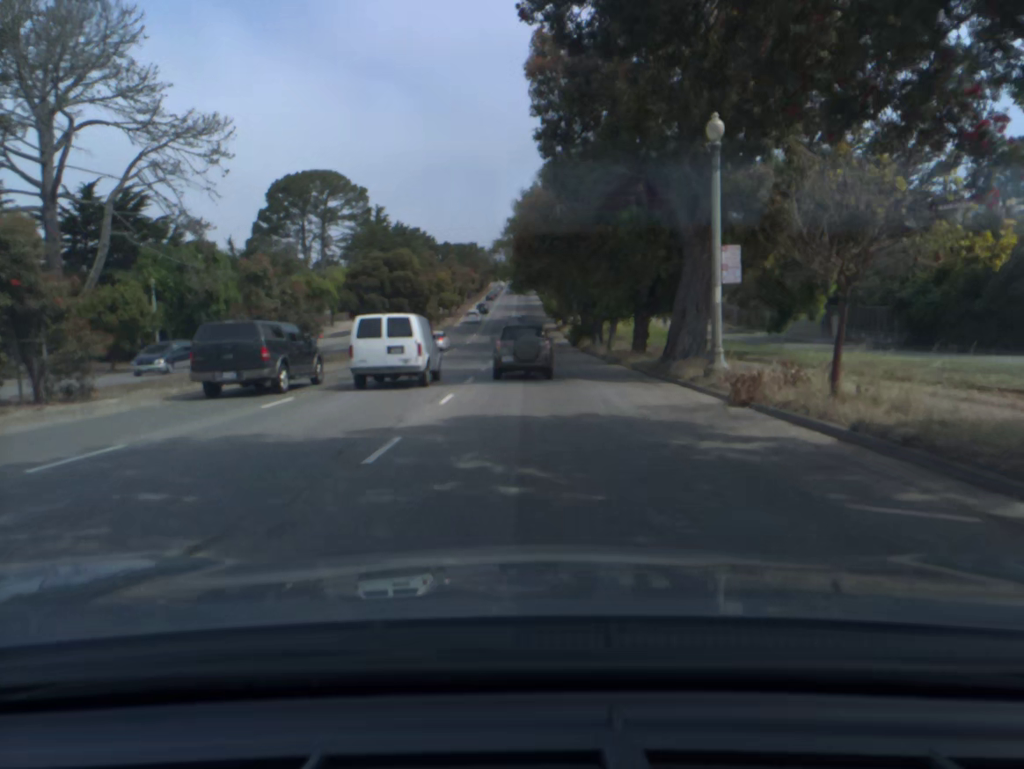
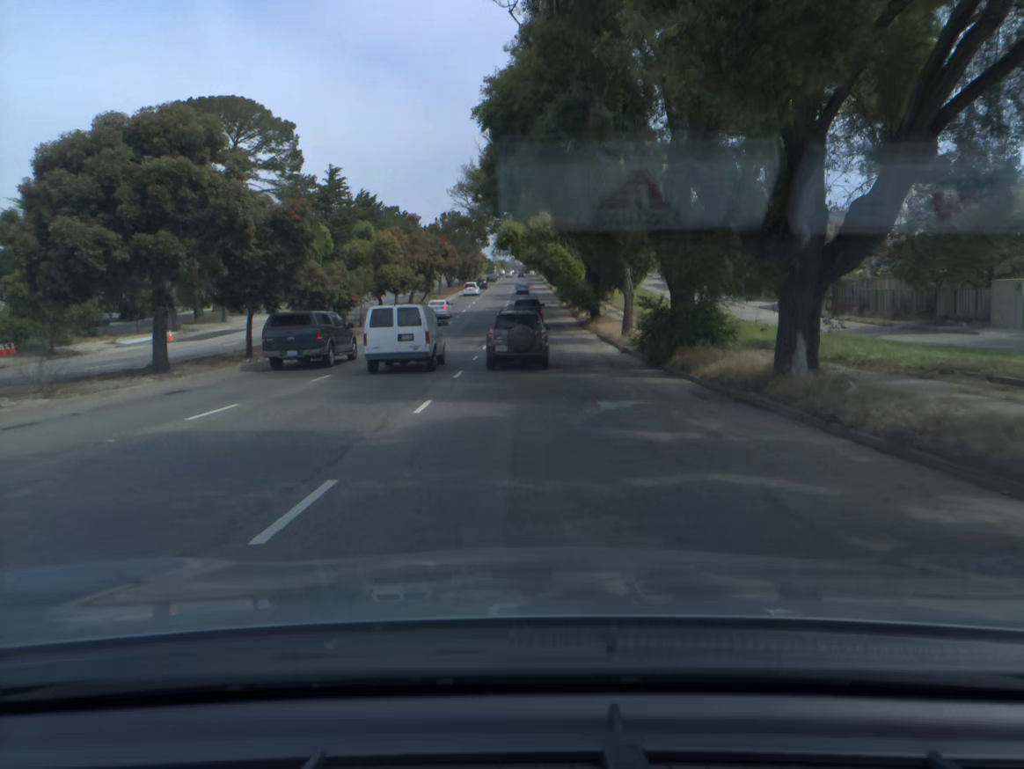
(+0.1, +39.0) m; 0°
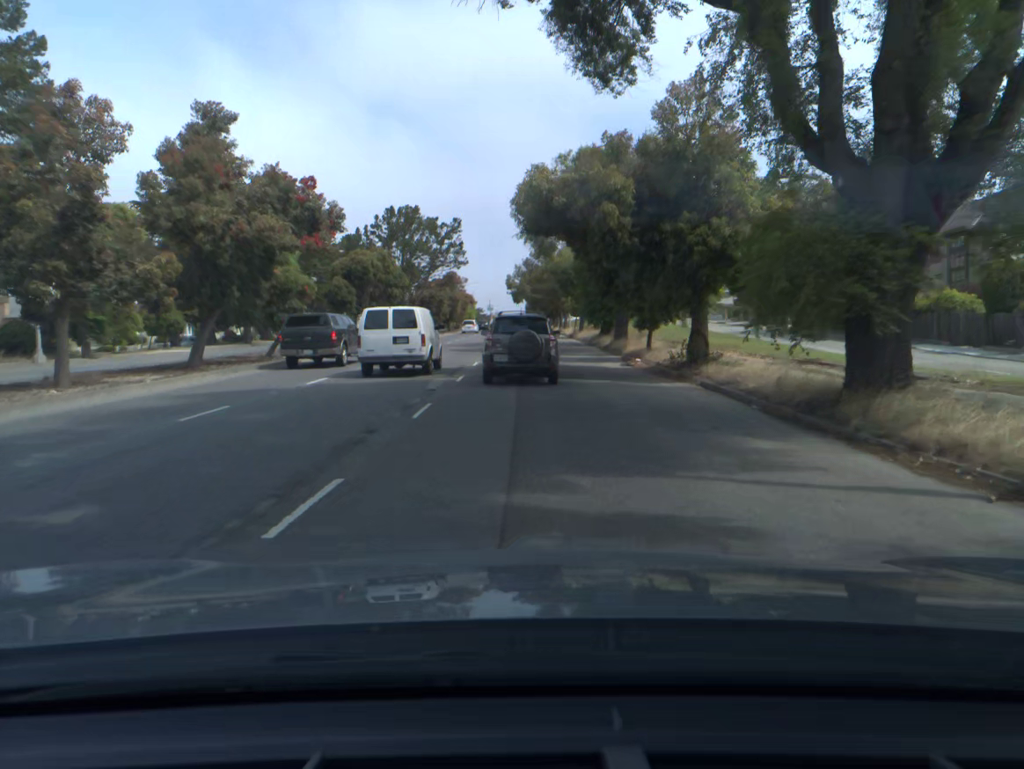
(-0.1, +50.8) m; 0°
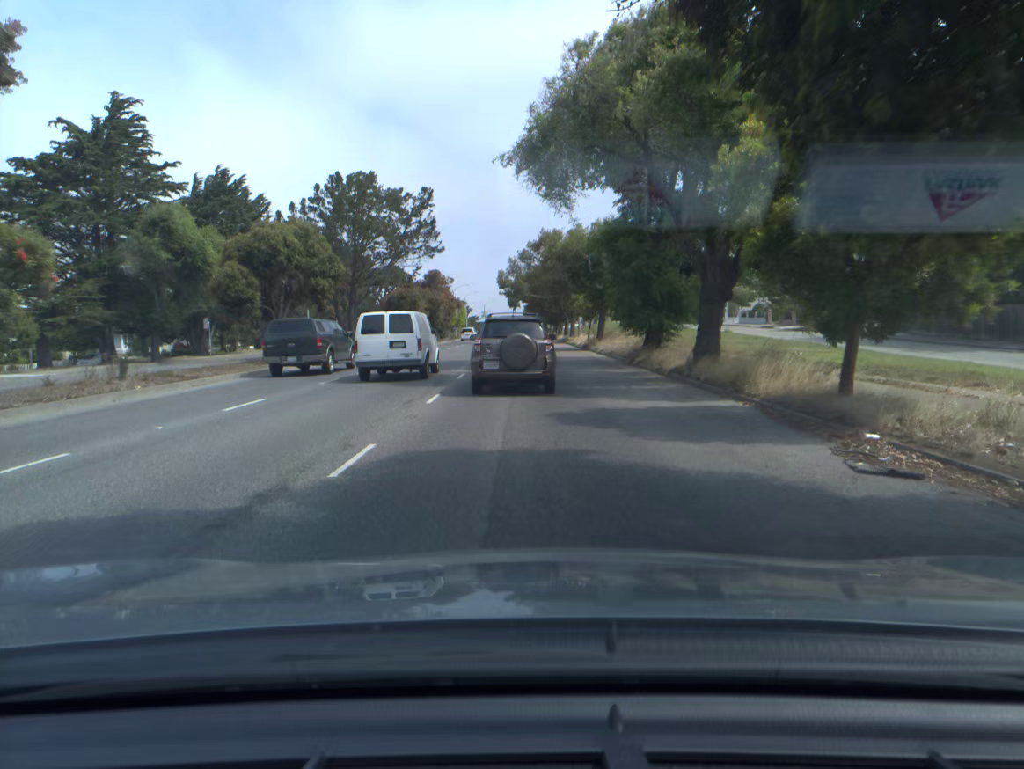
(+0.1, +19.4) m; 0°
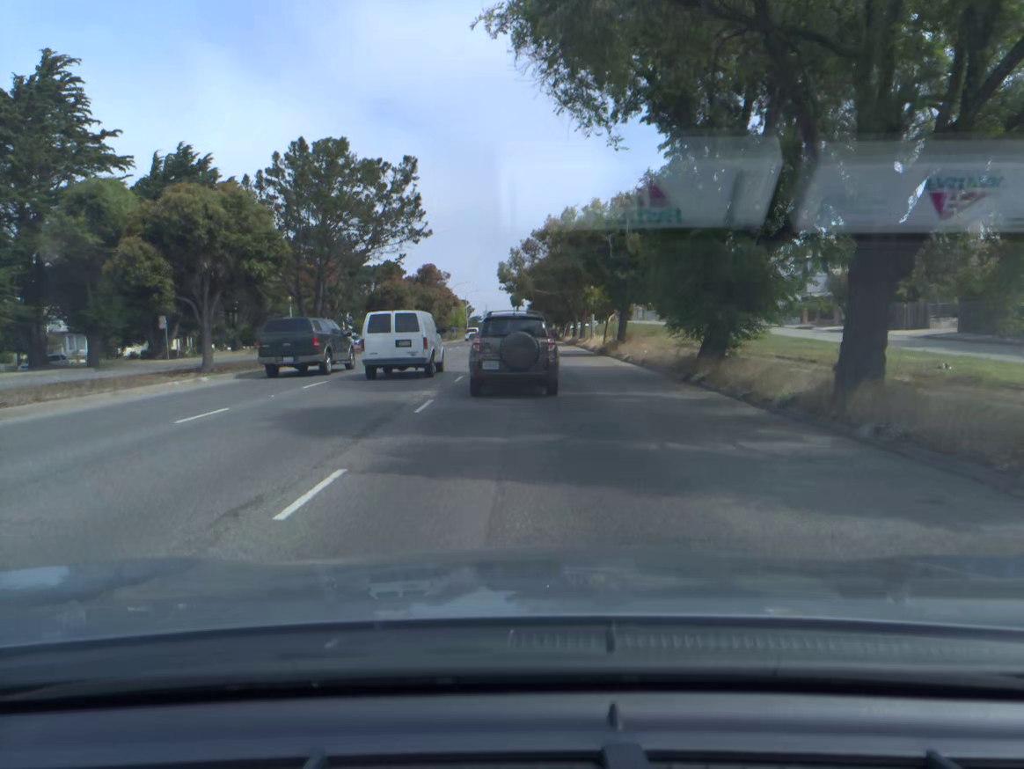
(0.0, +9.2) m; 0°
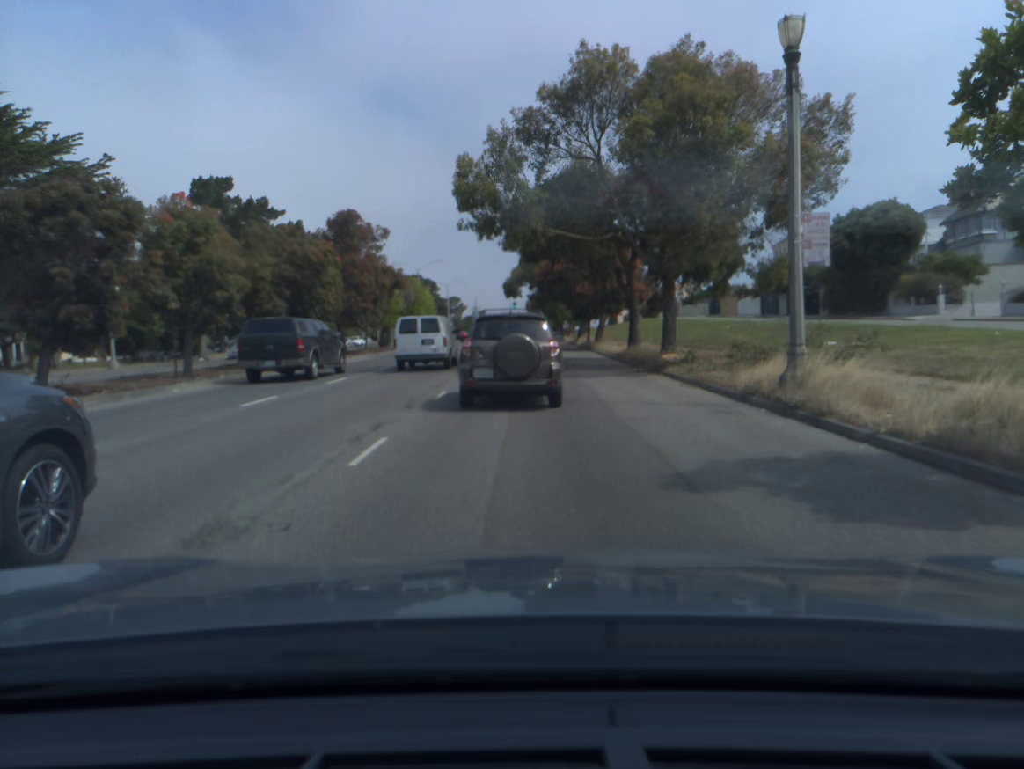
(+0.1, +41.1) m; 0°
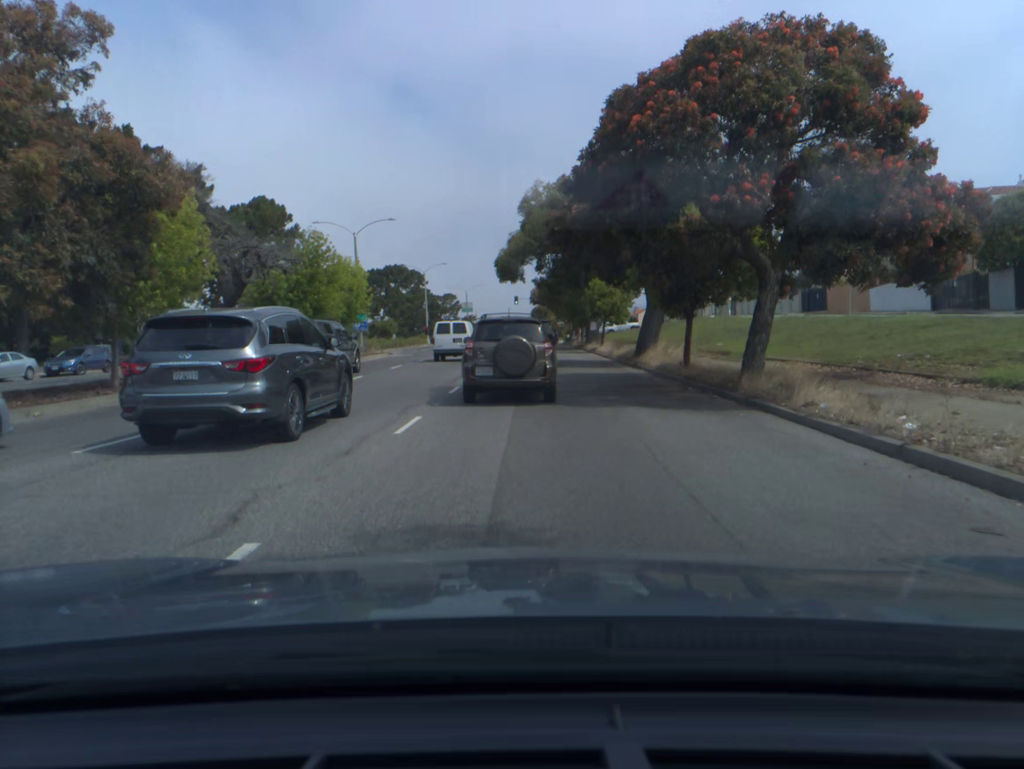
(0.0, +34.2) m; -1°
